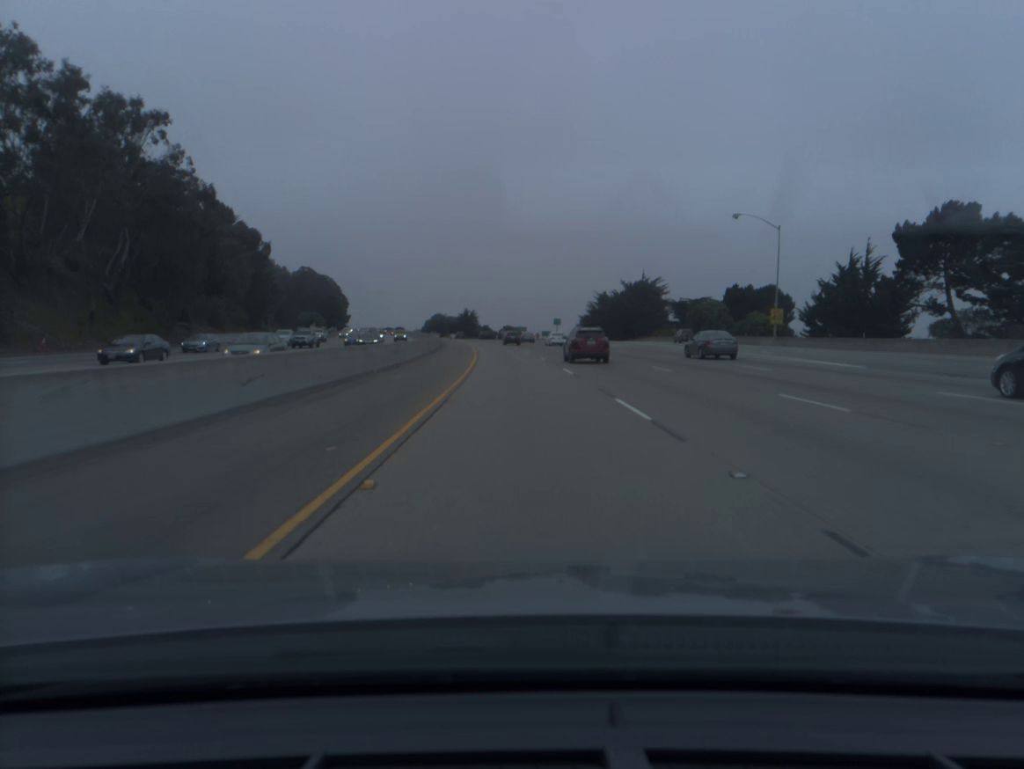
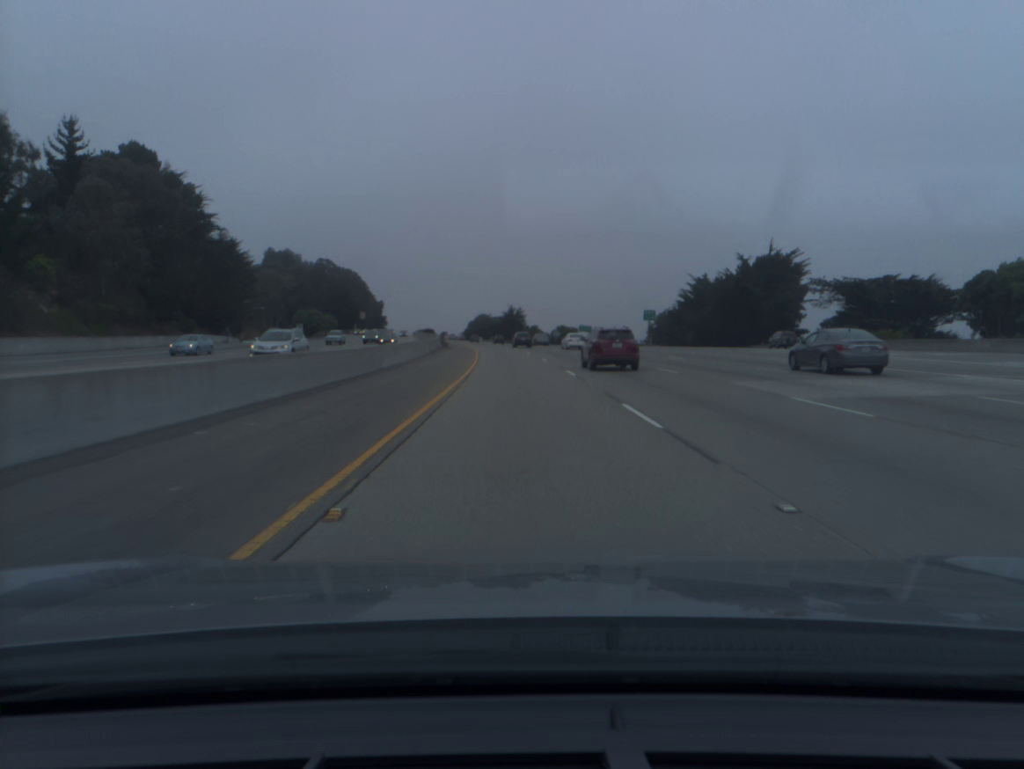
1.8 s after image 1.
(-1.9, +59.2) m; -4°
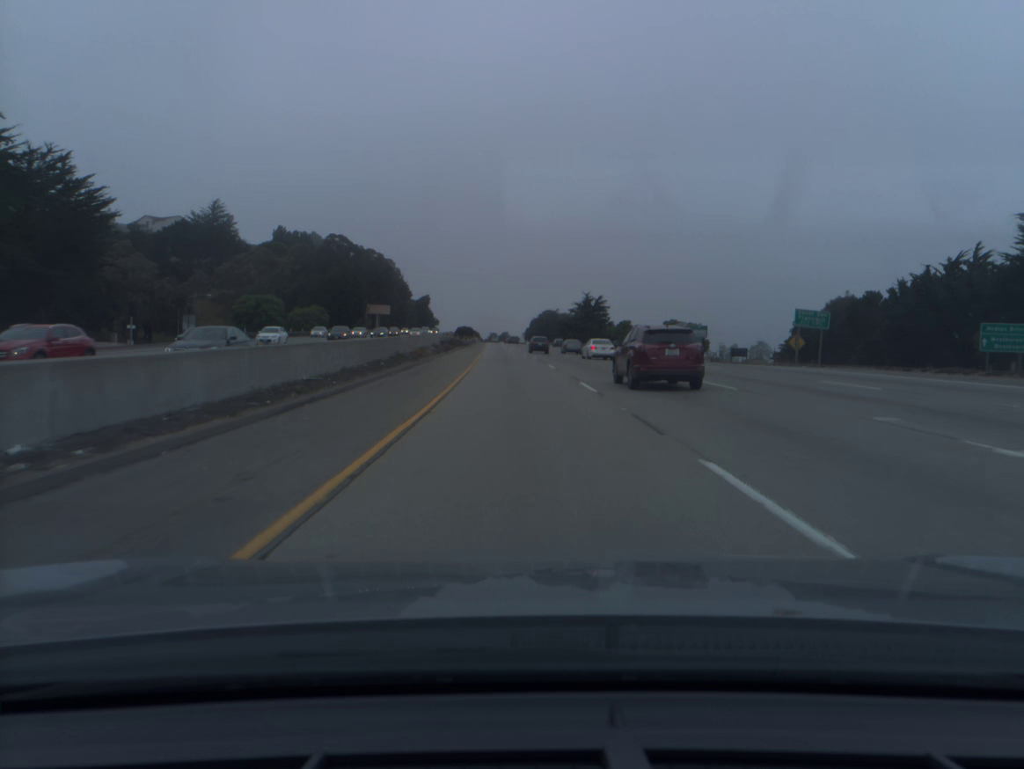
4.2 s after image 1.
(-3.4, +79.1) m; -5°
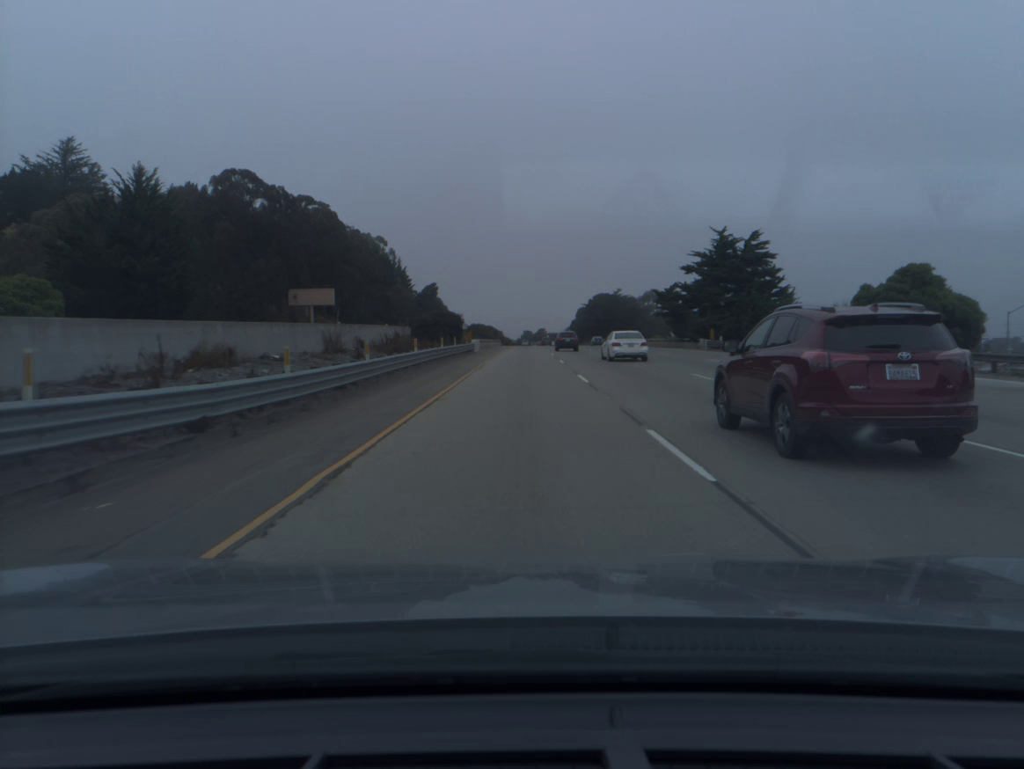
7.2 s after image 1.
(-3.2, +99.6) m; -3°
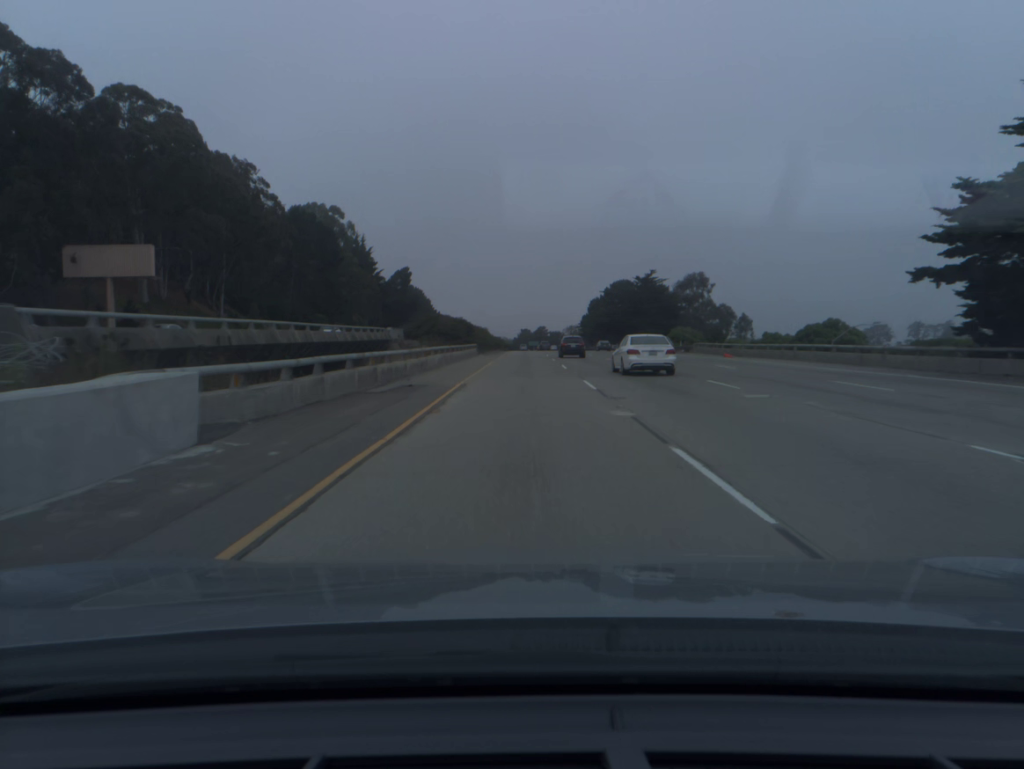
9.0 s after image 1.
(0.0, +60.2) m; 0°
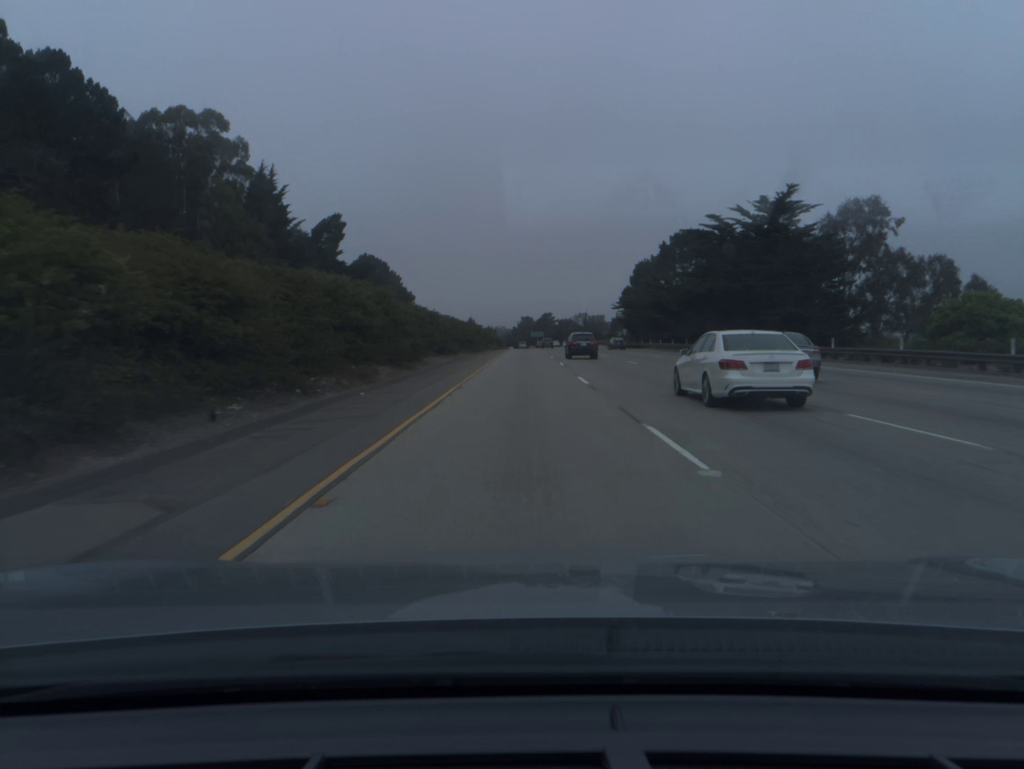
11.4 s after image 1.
(-0.1, +80.9) m; 0°
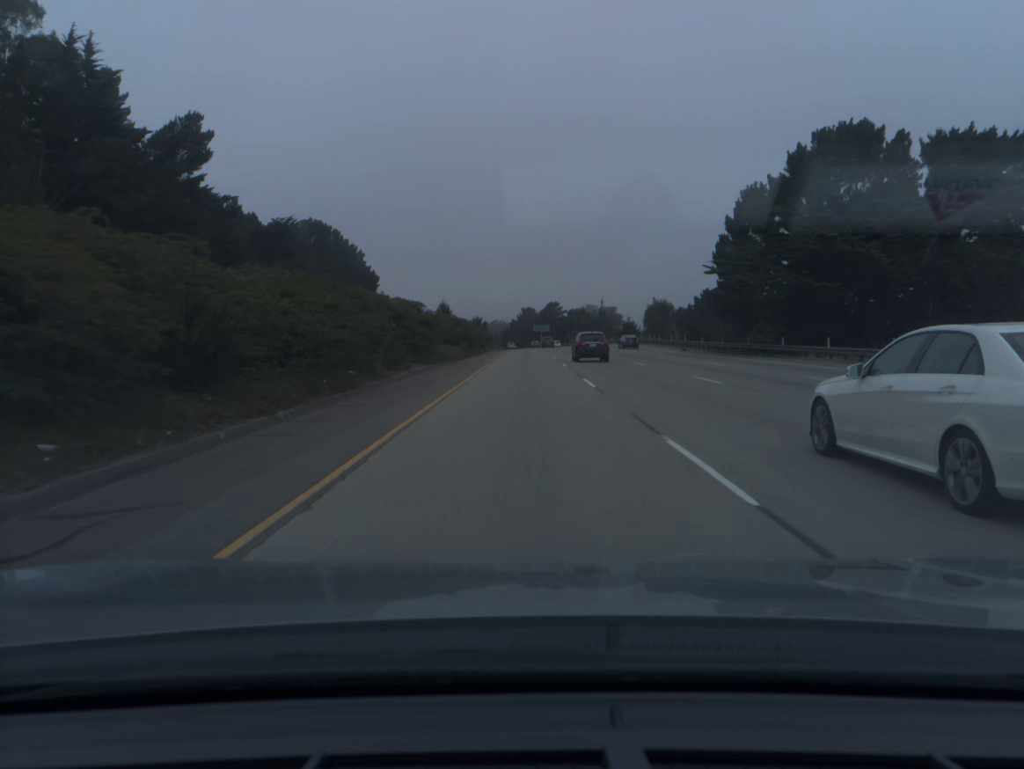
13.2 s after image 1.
(-0.1, +60.2) m; 0°
